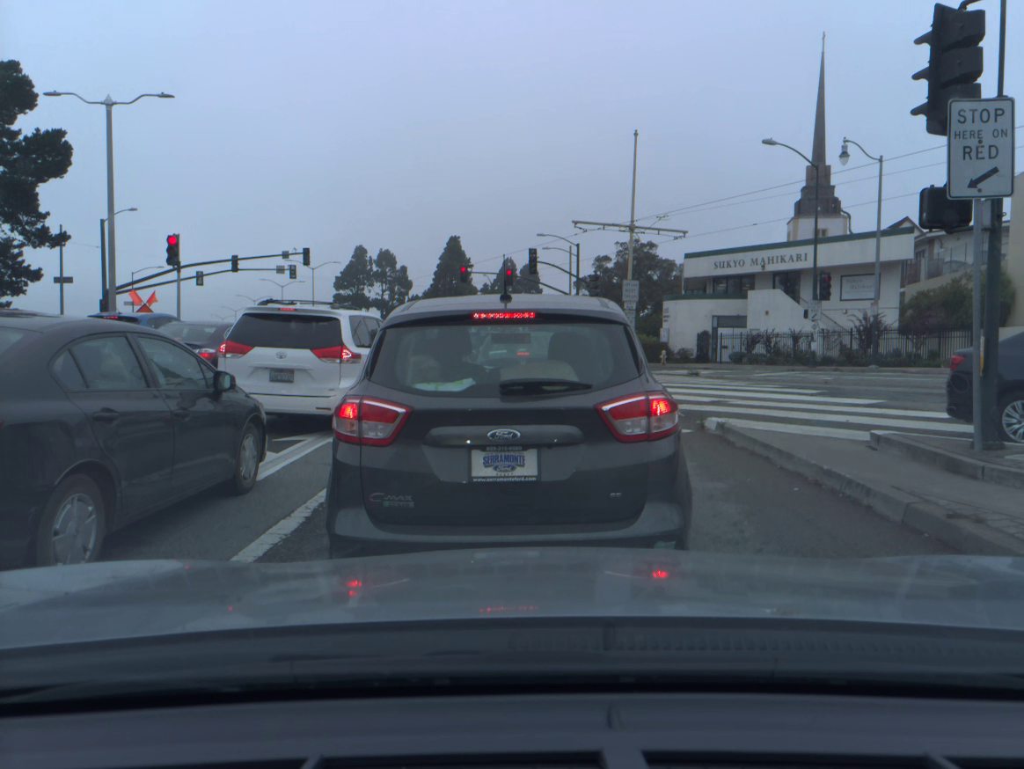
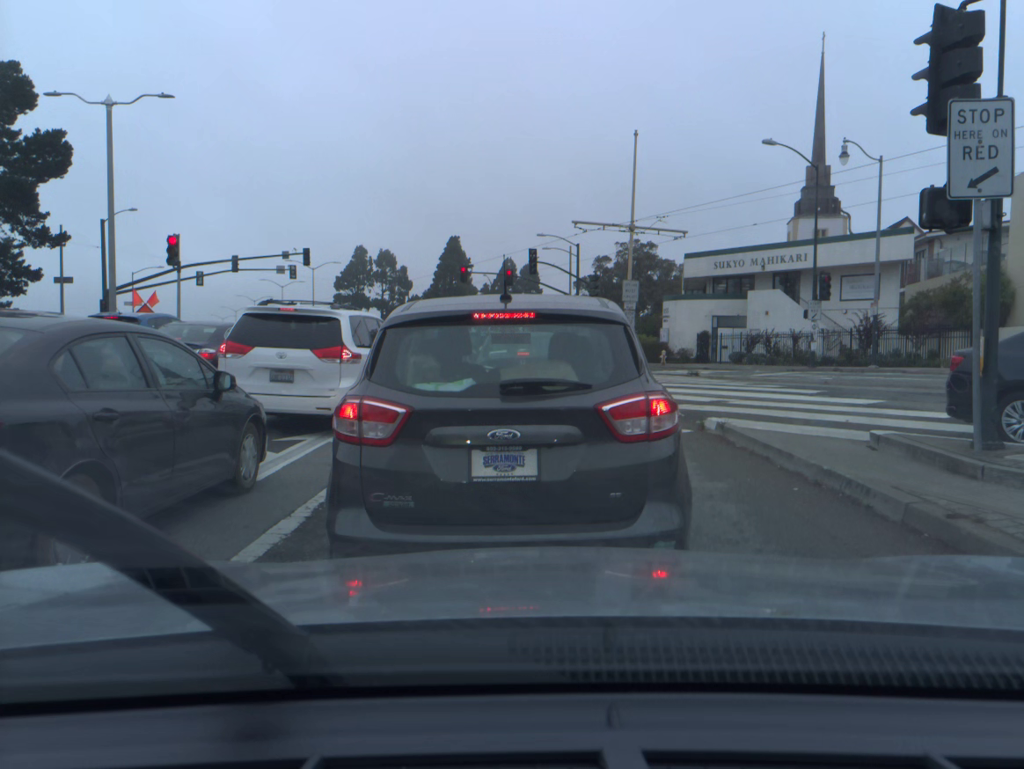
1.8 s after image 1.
(0.0, 0.0) m; 0°
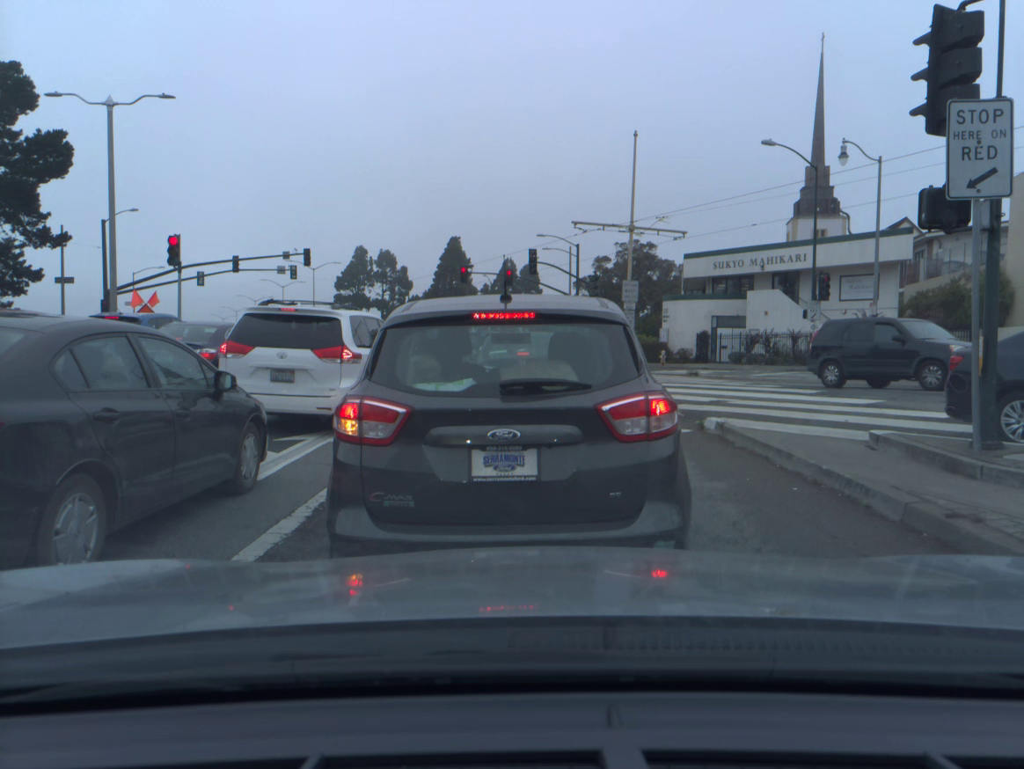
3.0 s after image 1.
(0.0, 0.0) m; 0°
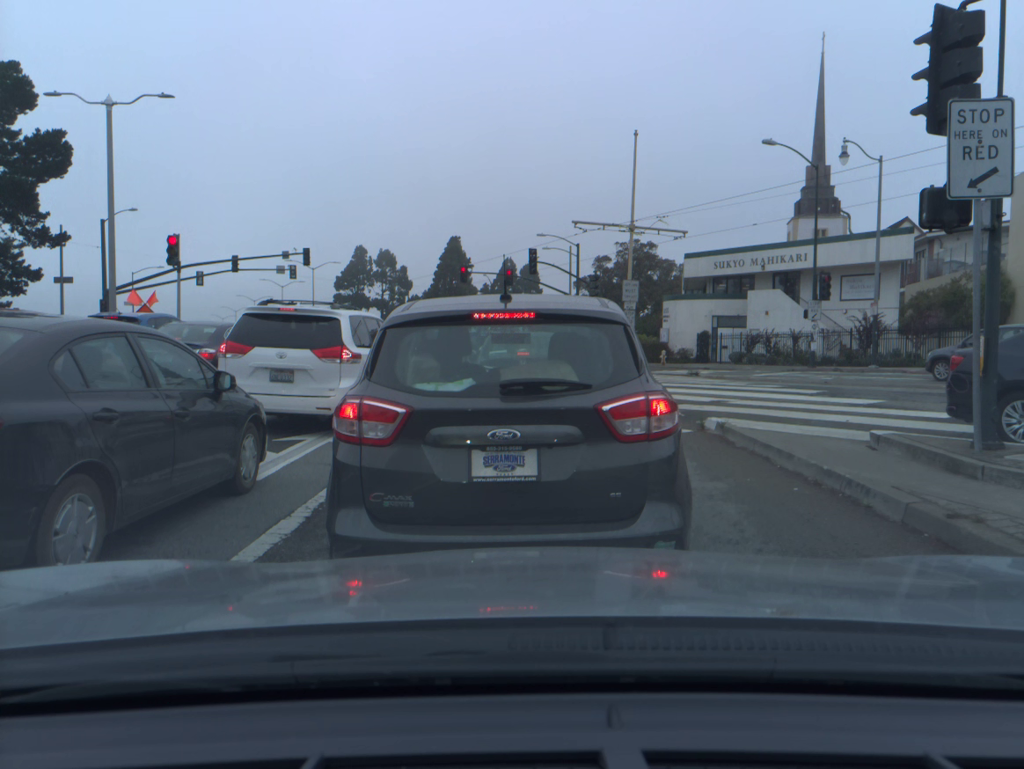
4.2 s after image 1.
(0.0, 0.0) m; 0°
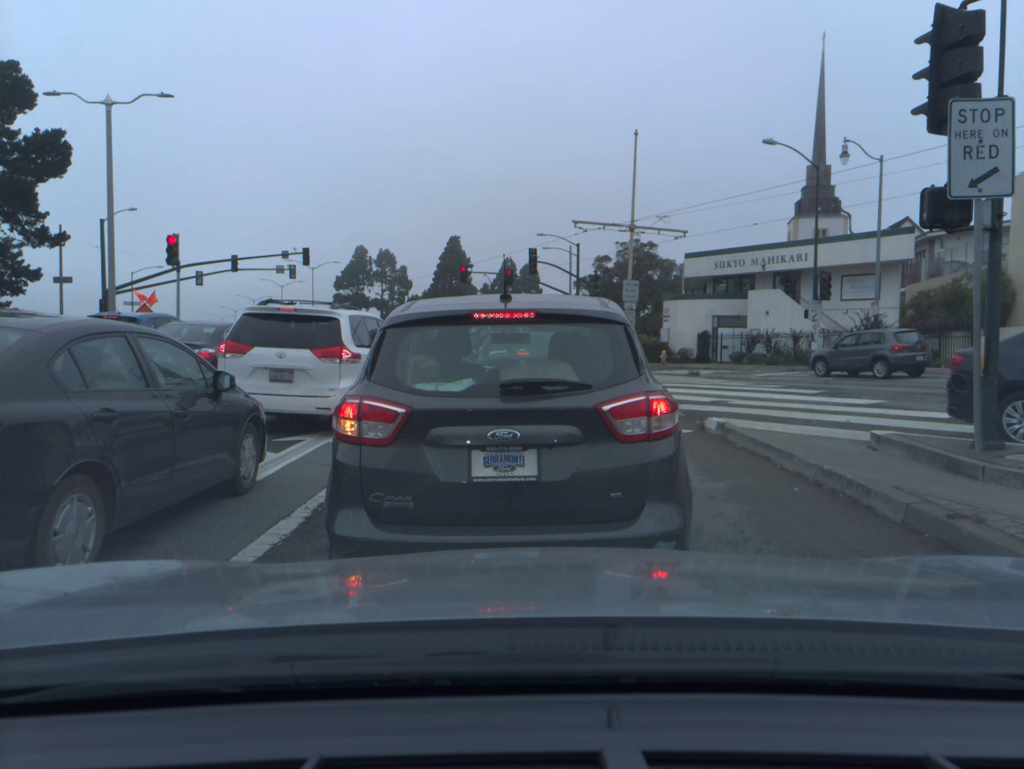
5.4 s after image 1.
(0.0, 0.0) m; 0°
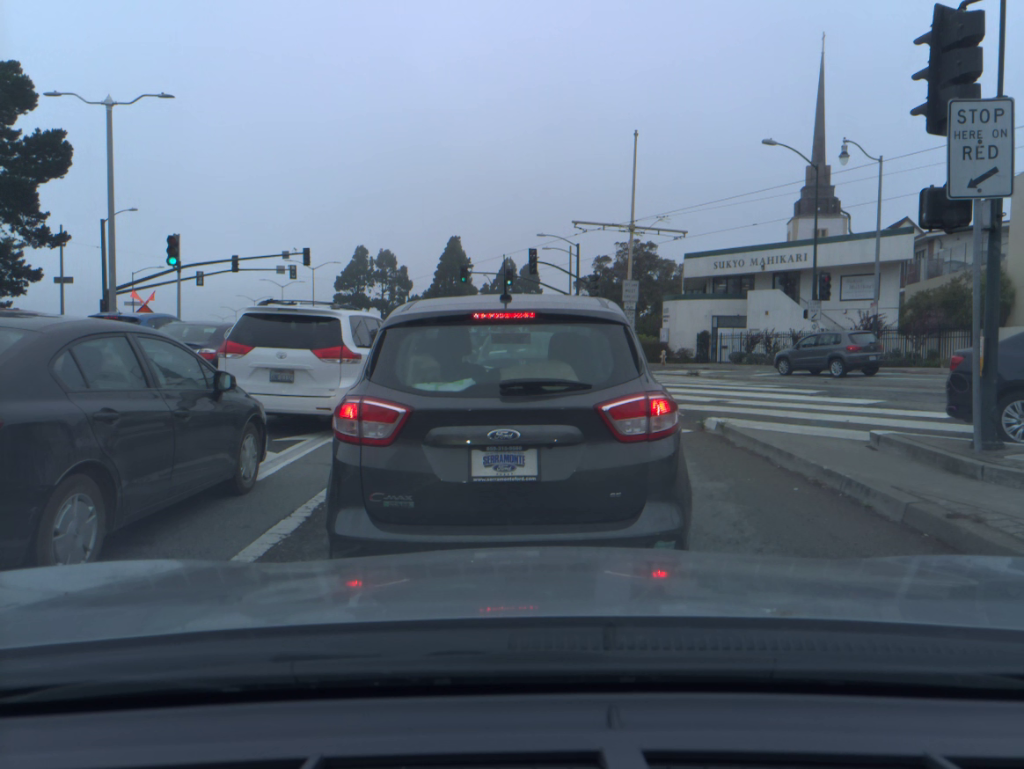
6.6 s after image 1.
(0.0, 0.0) m; 0°
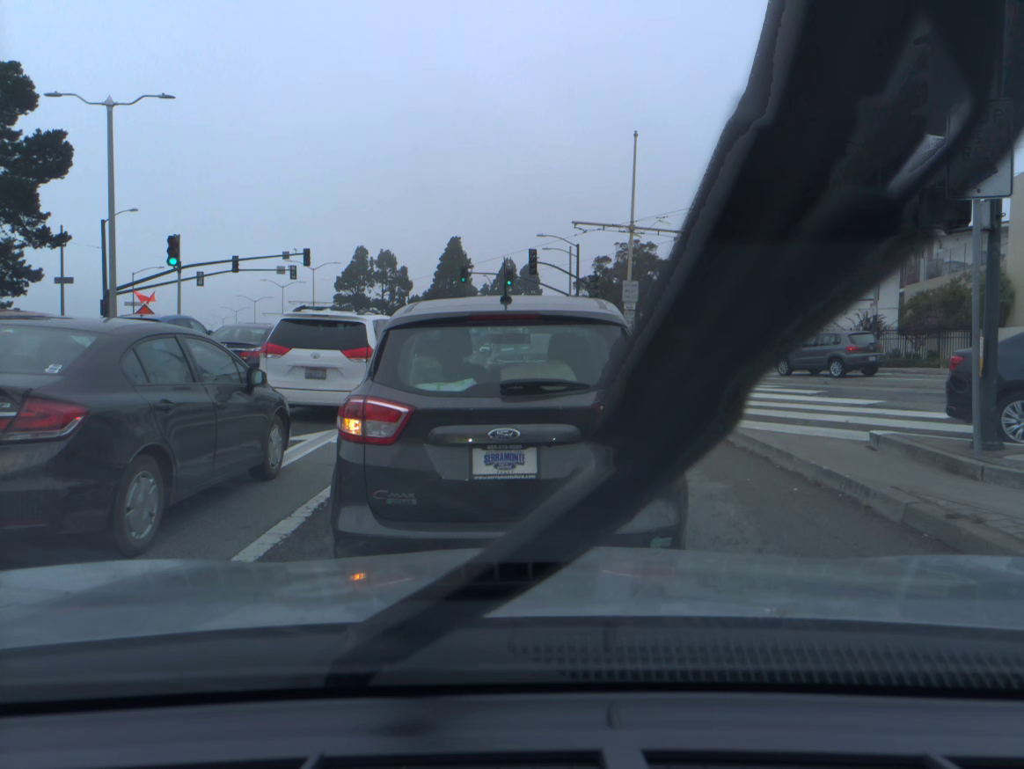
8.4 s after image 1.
(0.0, 0.0) m; +1°
